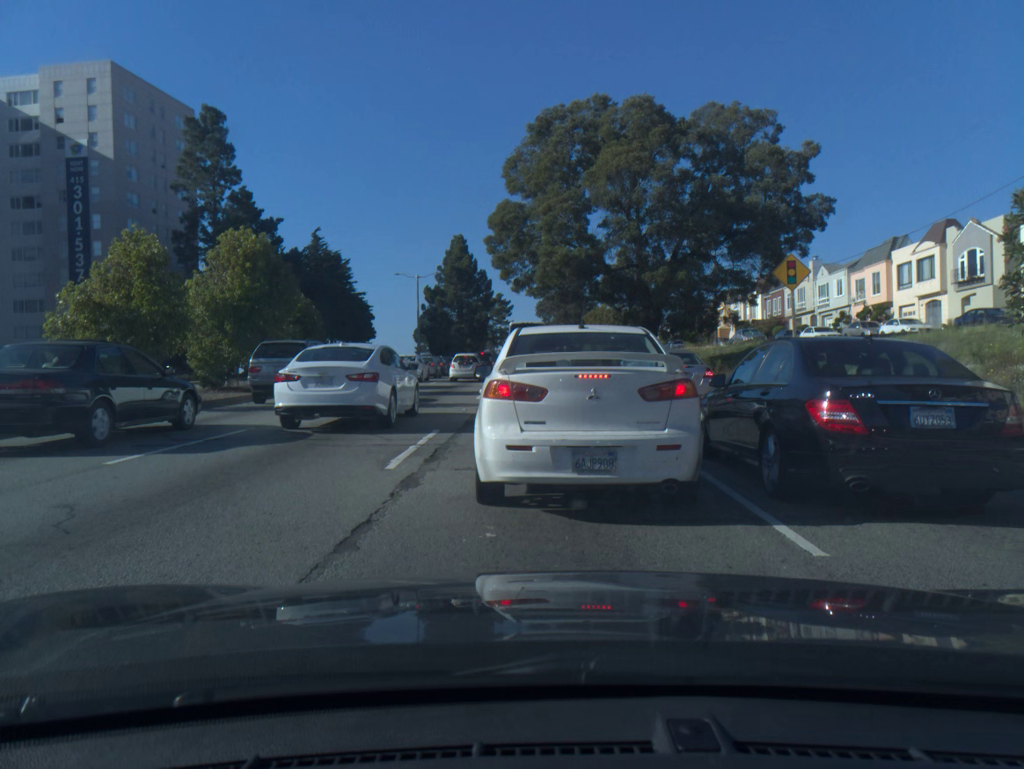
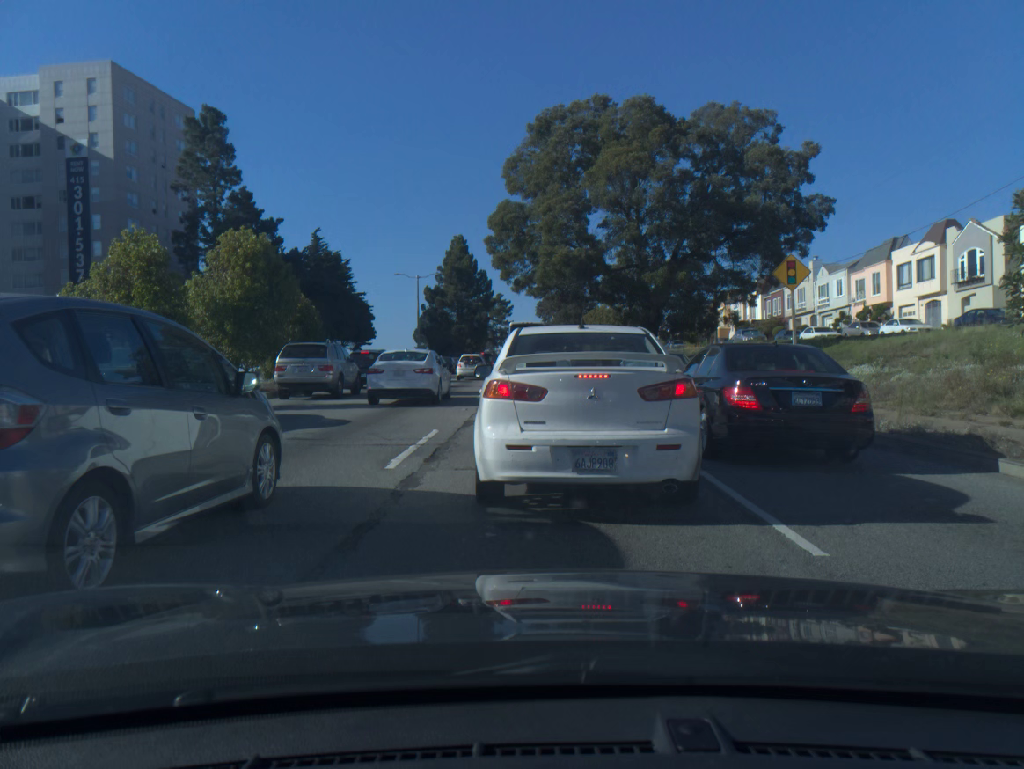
(0.0, 0.0) m; 0°
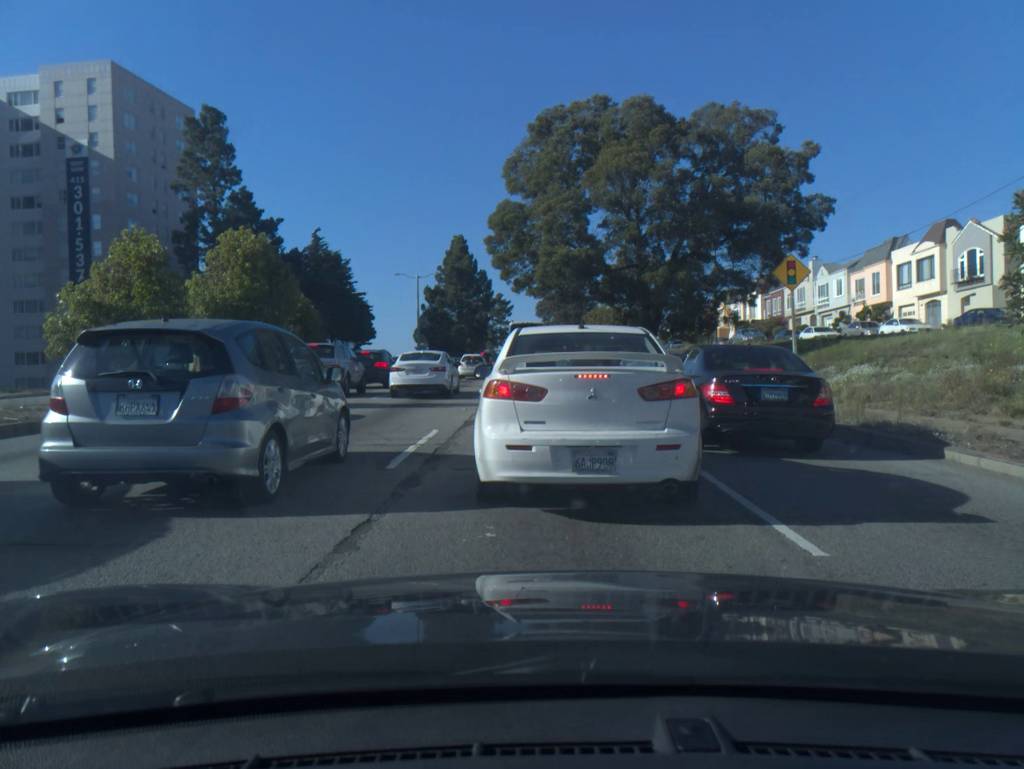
(0.0, 0.0) m; 0°
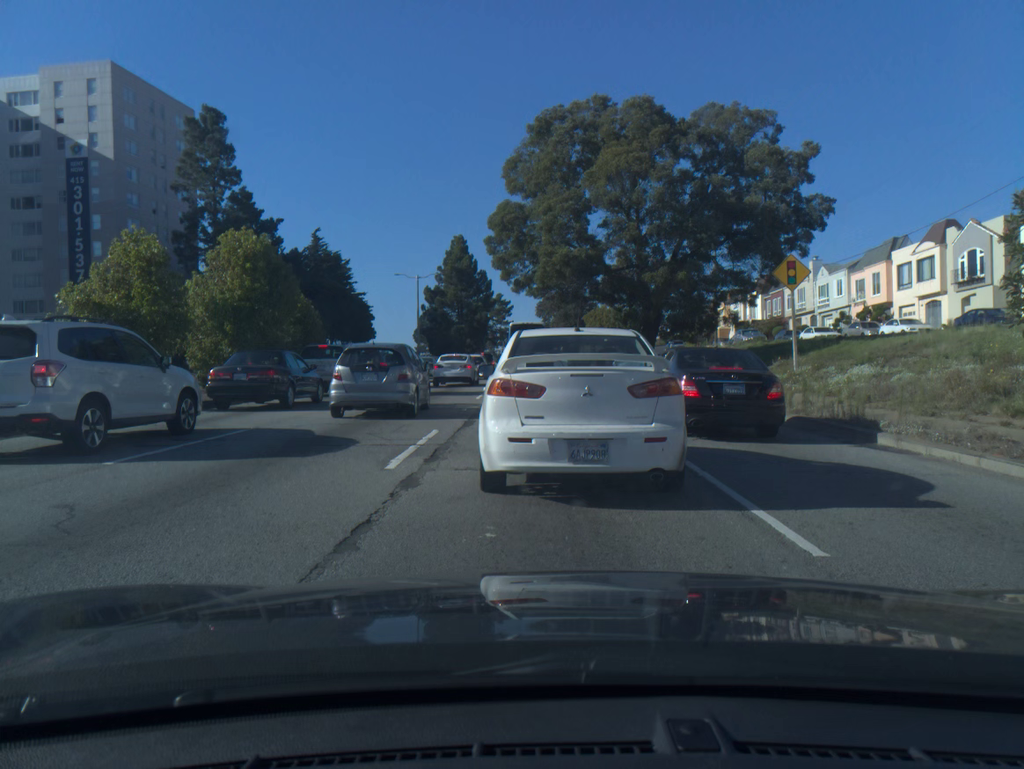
(0.0, 0.0) m; 0°
